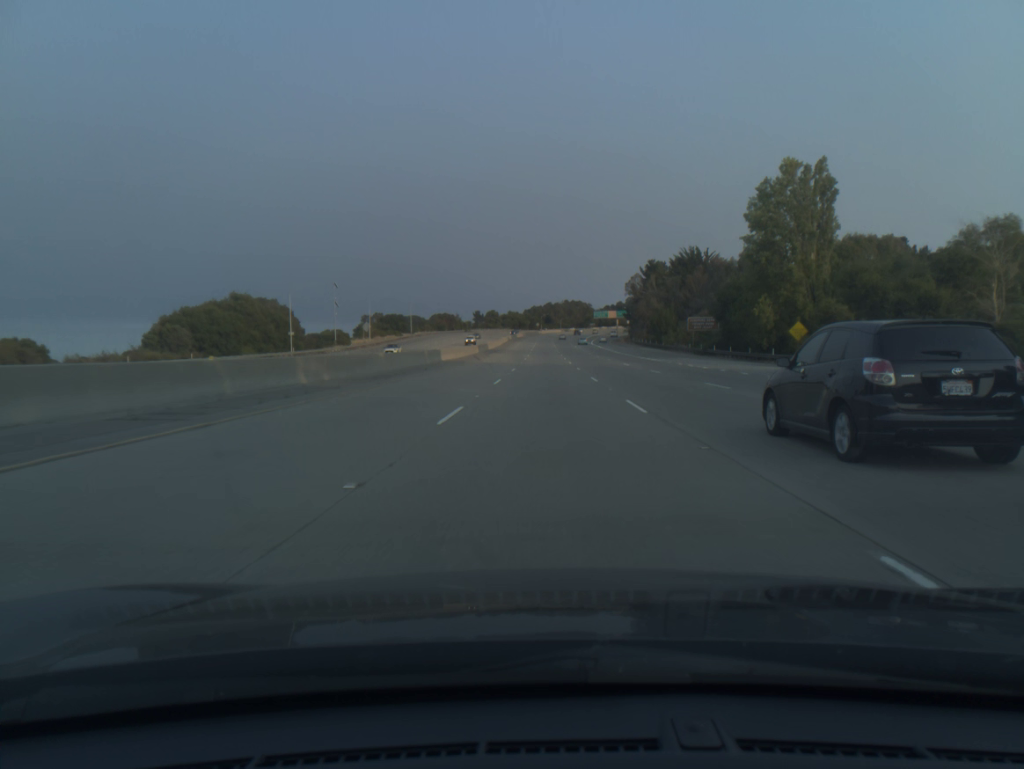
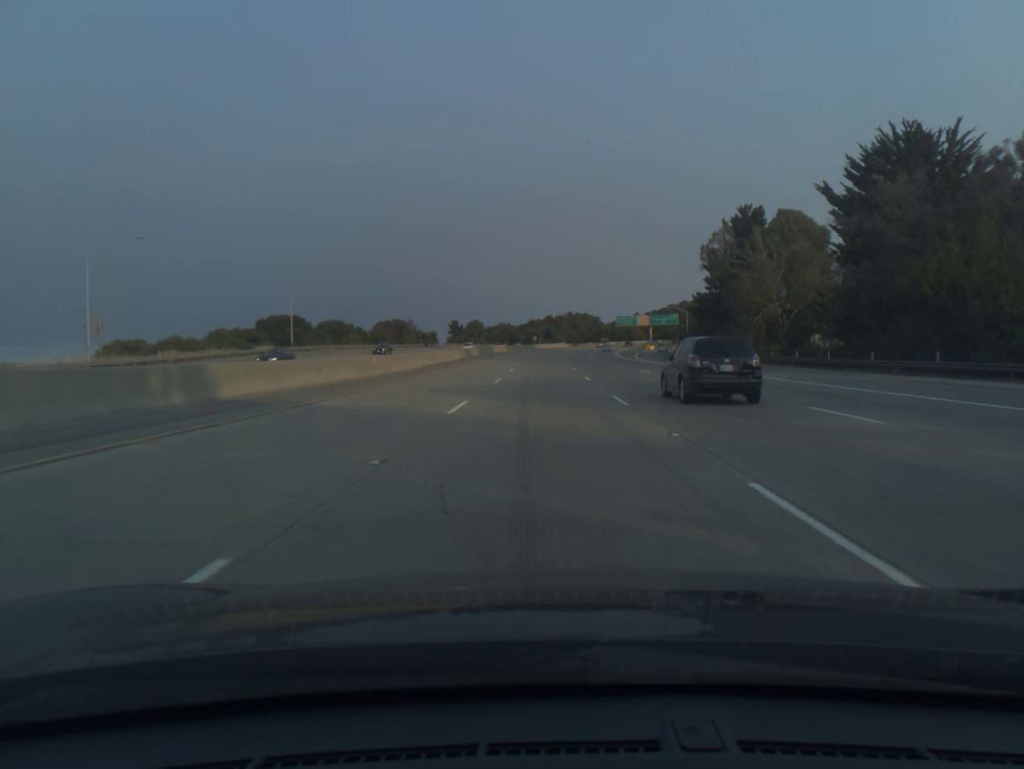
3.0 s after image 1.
(+0.3, +97.2) m; 0°
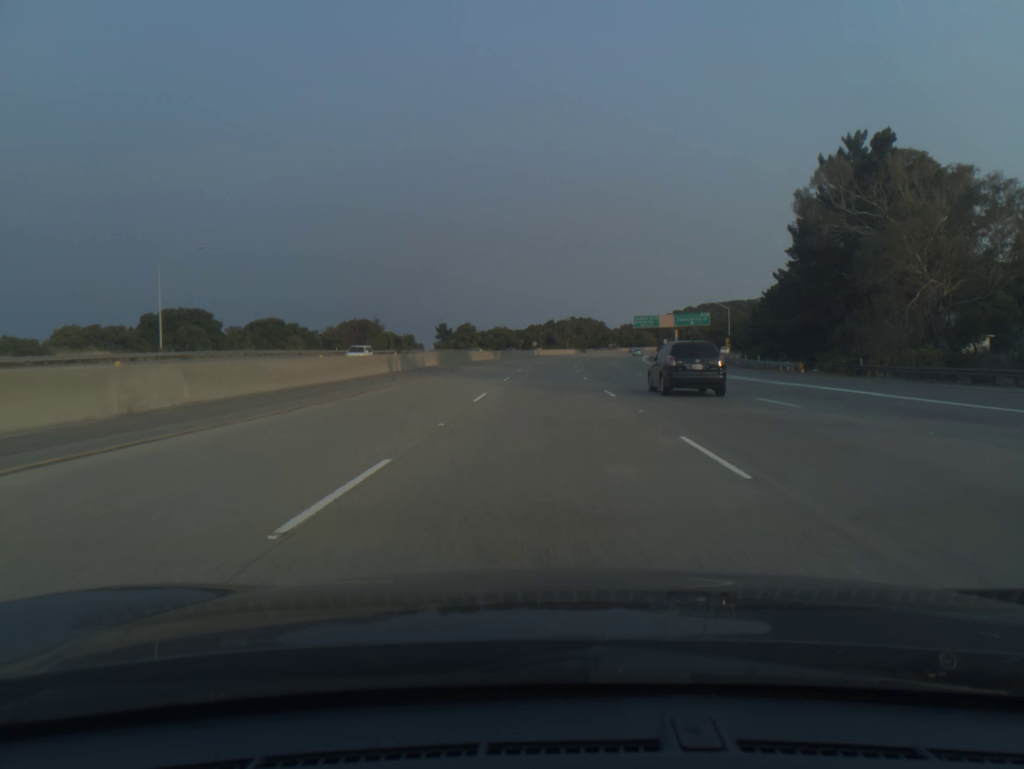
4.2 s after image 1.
(-0.1, +38.5) m; 0°
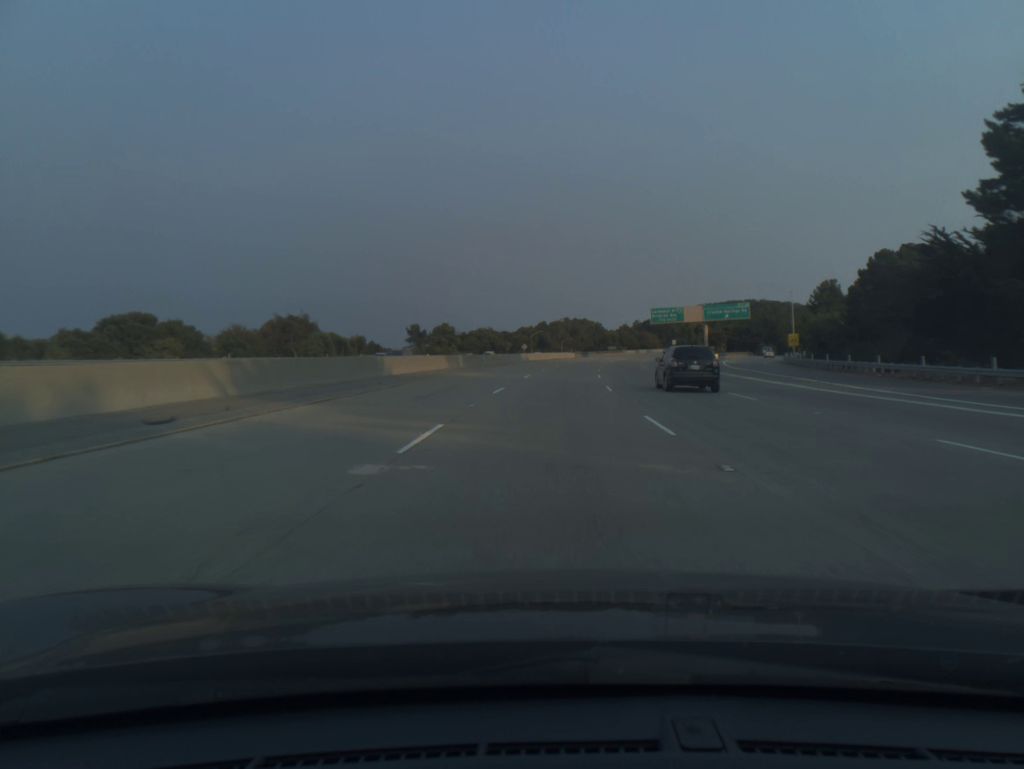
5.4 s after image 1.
(+0.1, +38.4) m; +1°
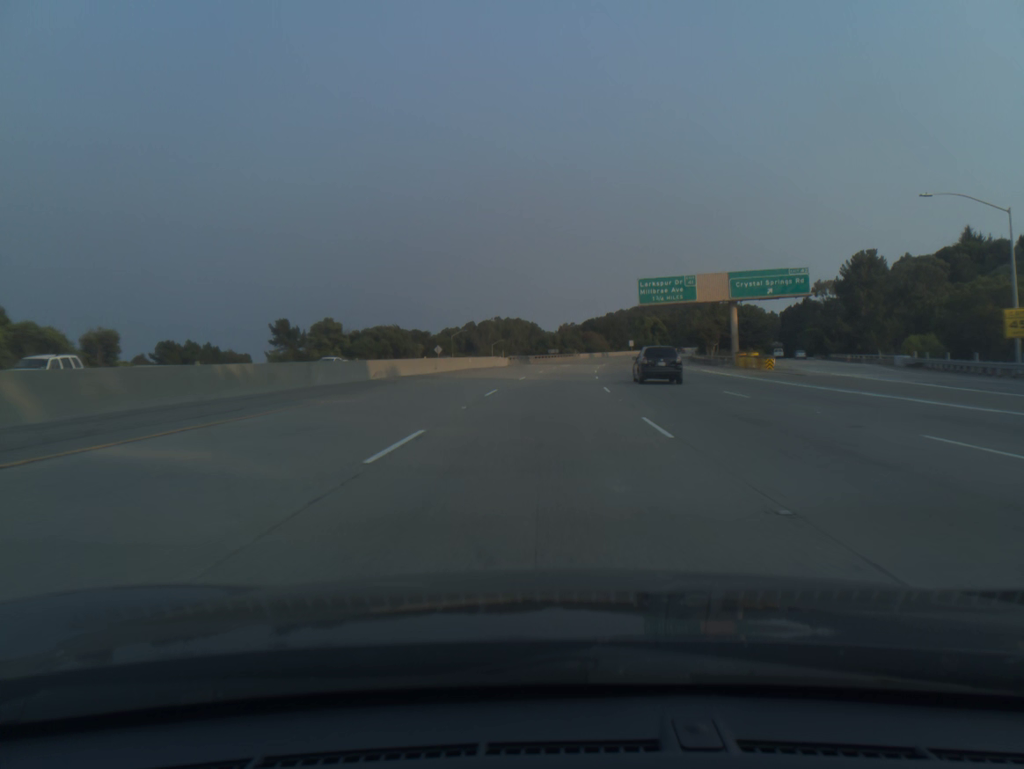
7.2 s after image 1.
(+2.1, +57.4) m; +5°
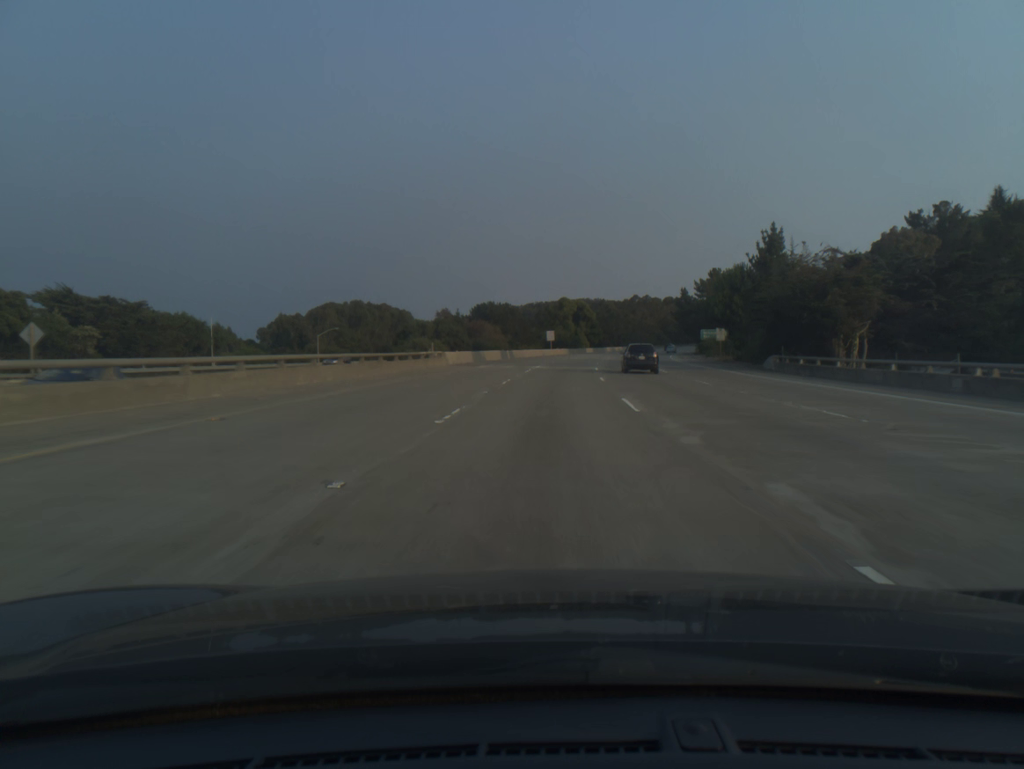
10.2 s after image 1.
(+6.1, +95.6) m; +8°
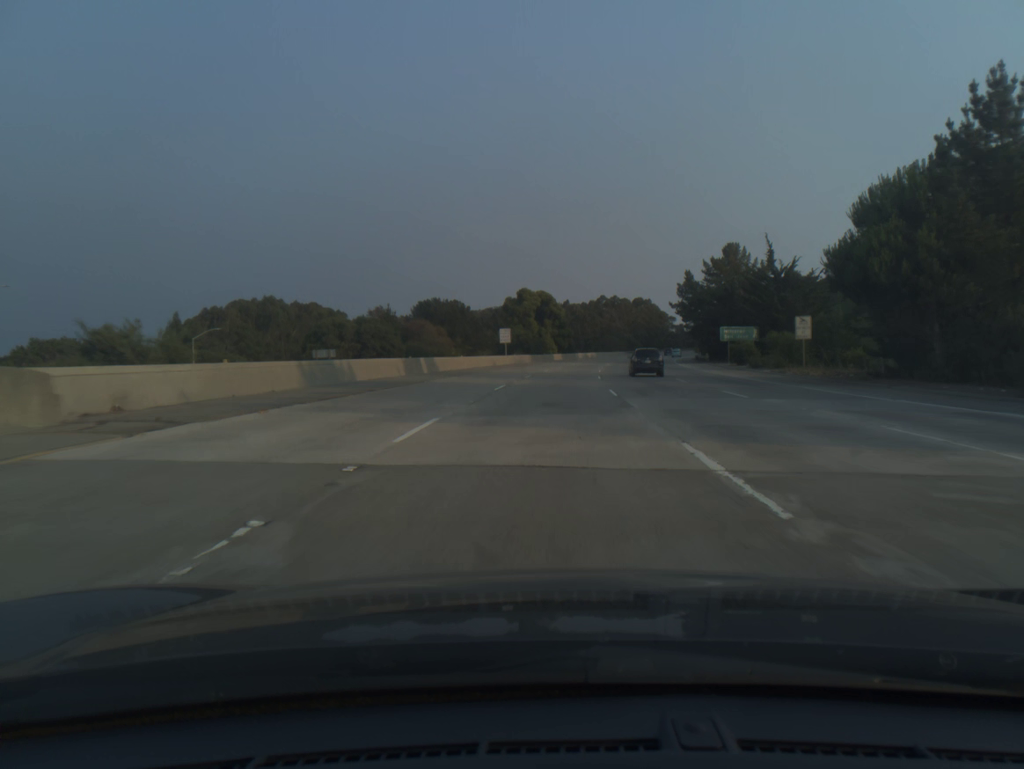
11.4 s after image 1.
(+1.0, +38.4) m; +3°
